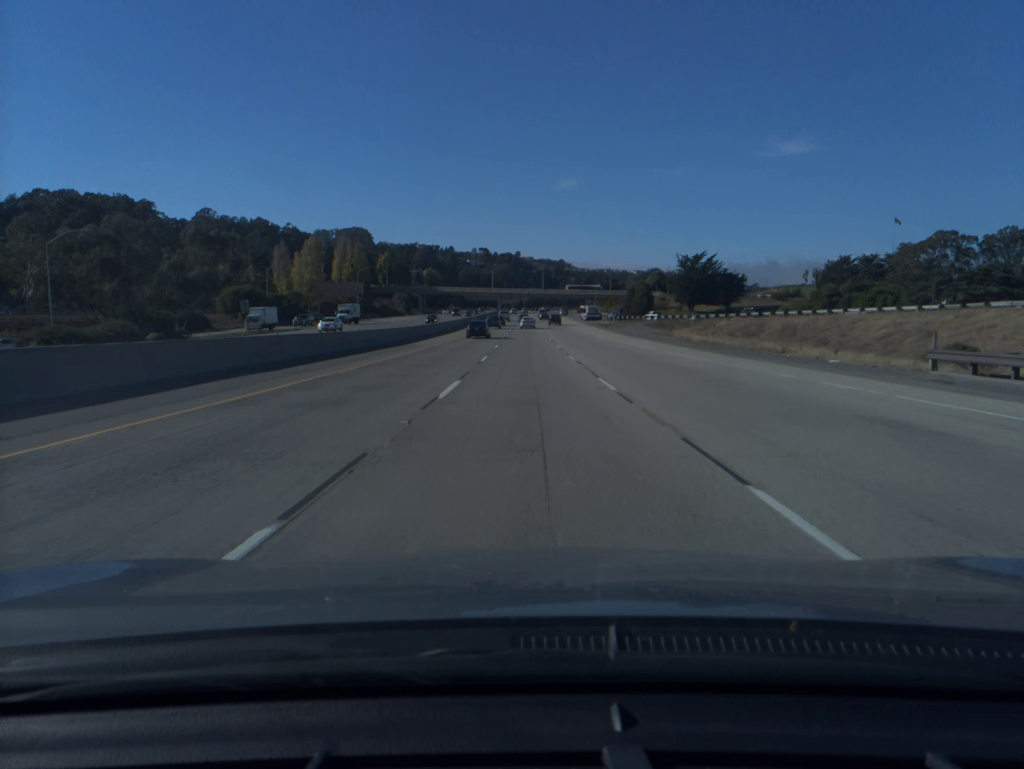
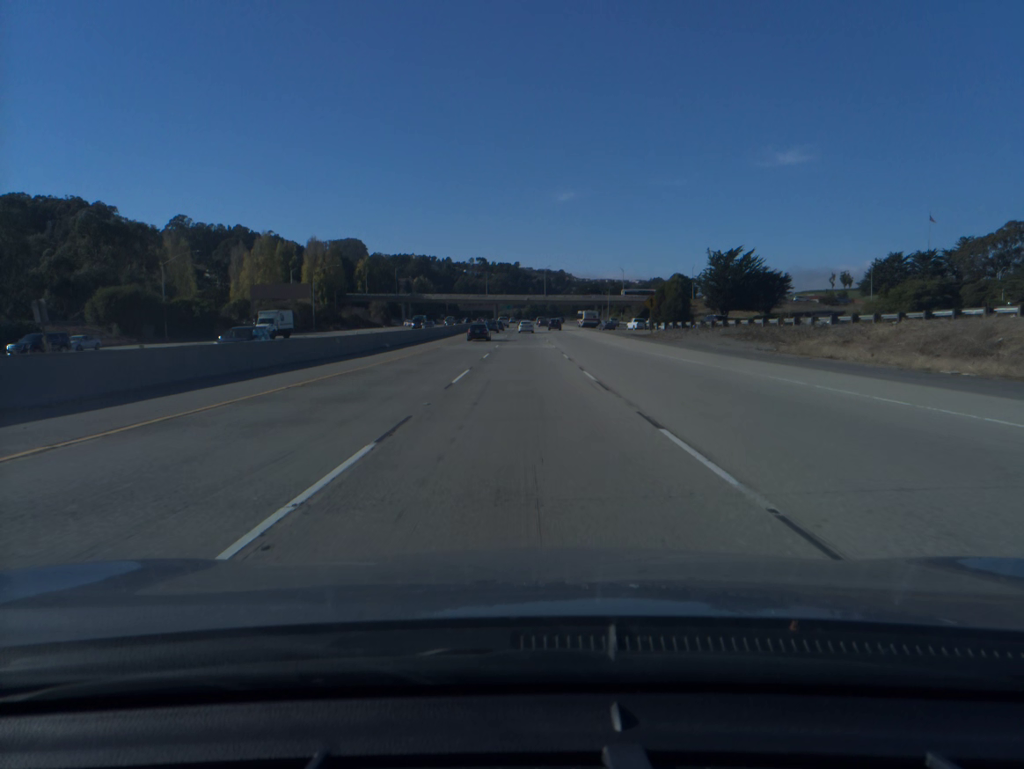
(0.0, +39.5) m; 0°
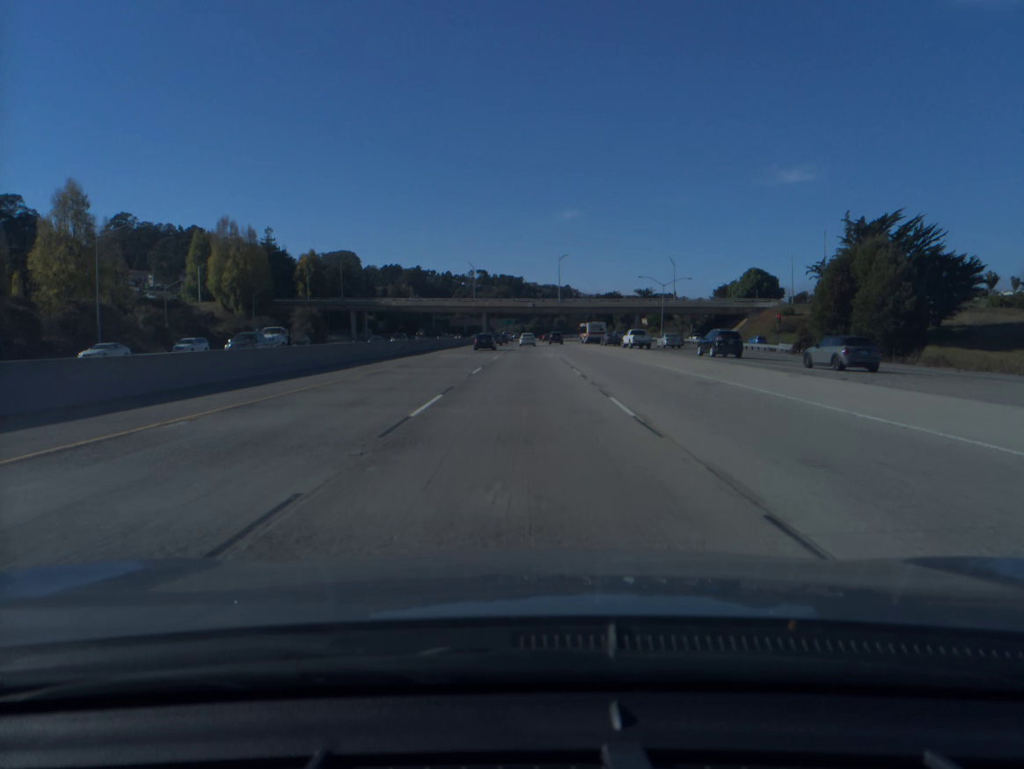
(-0.2, +78.9) m; 0°
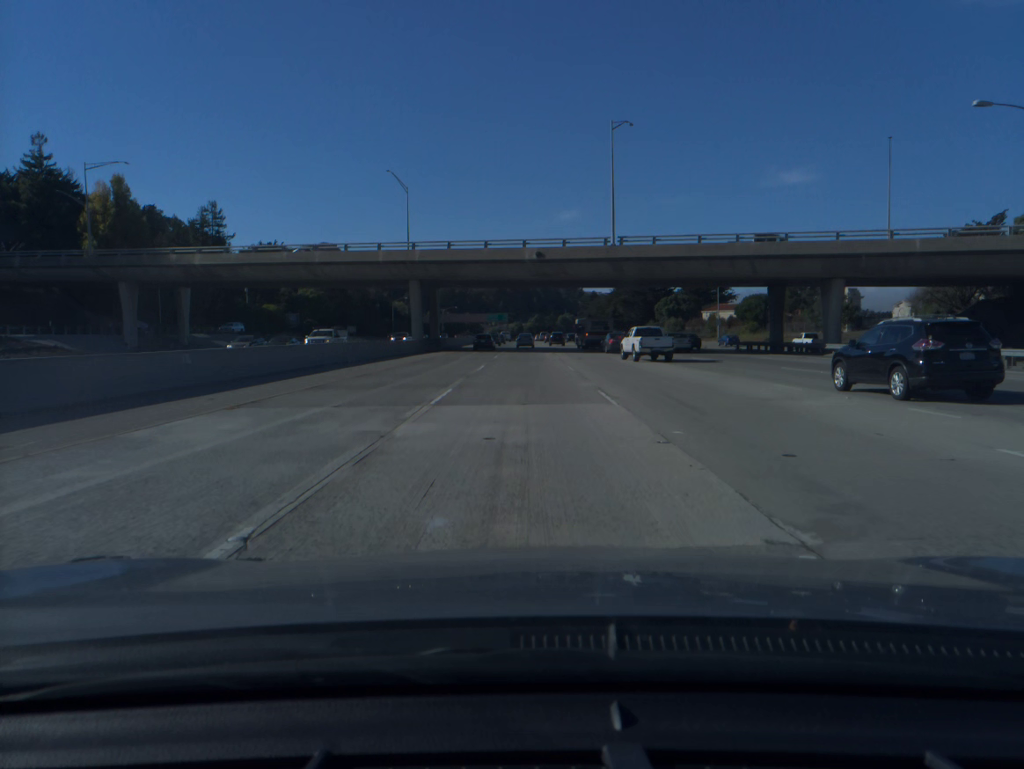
(+0.1, +99.2) m; 0°
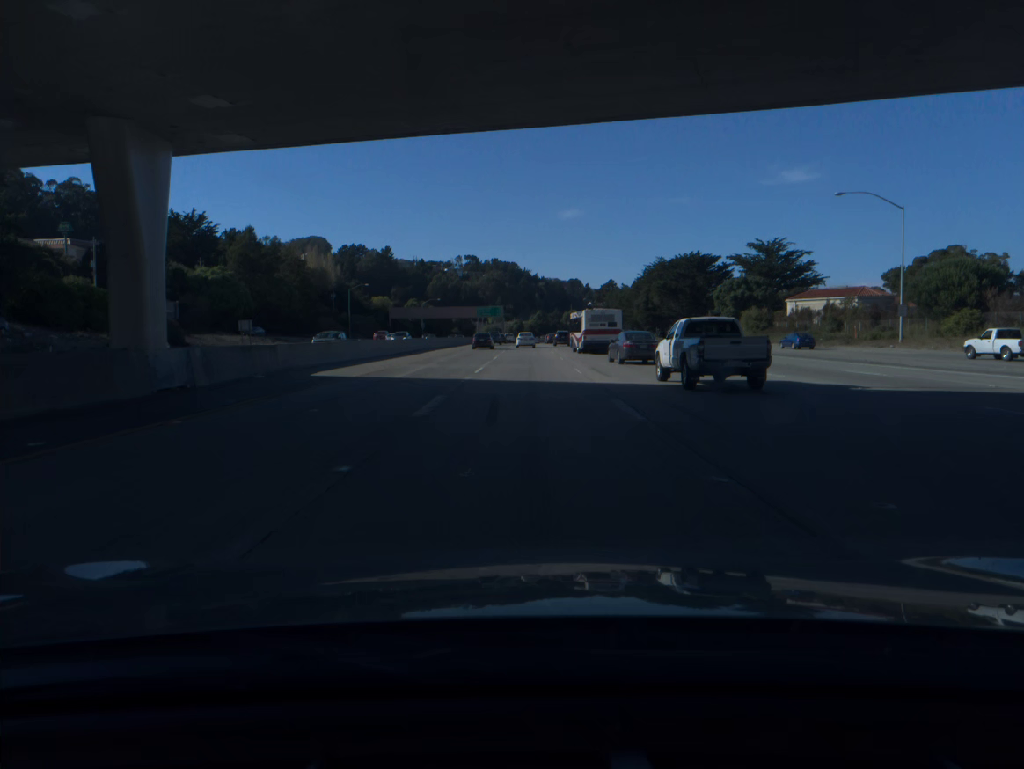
(0.0, +60.0) m; 0°
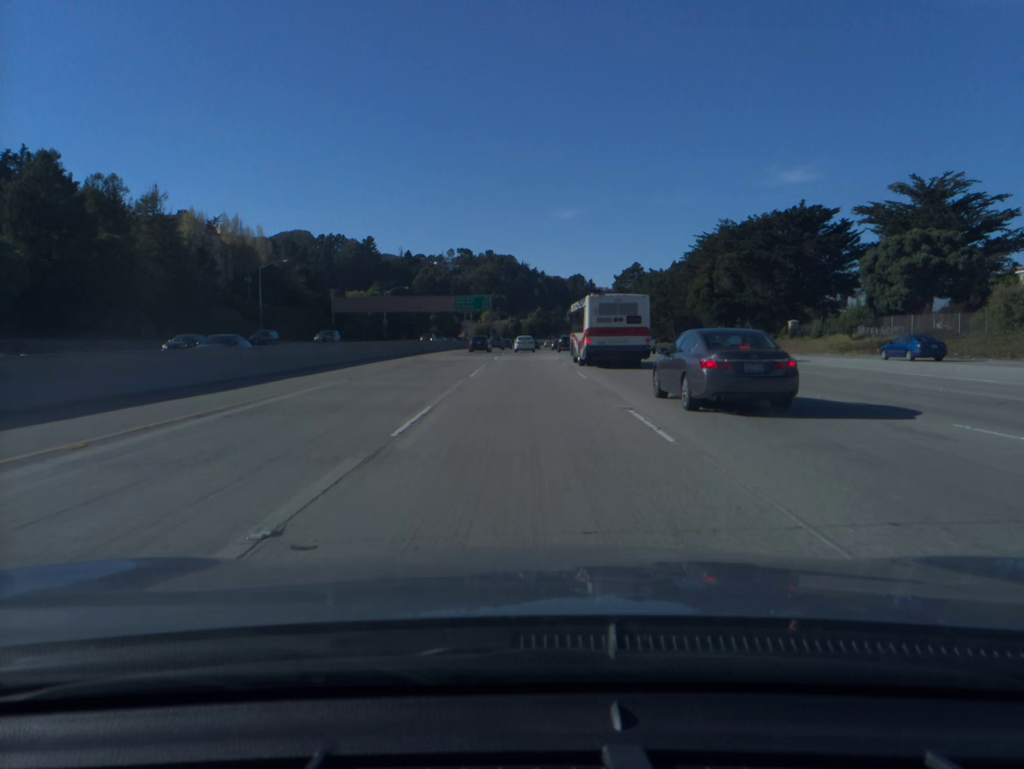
(0.0, +59.8) m; 0°
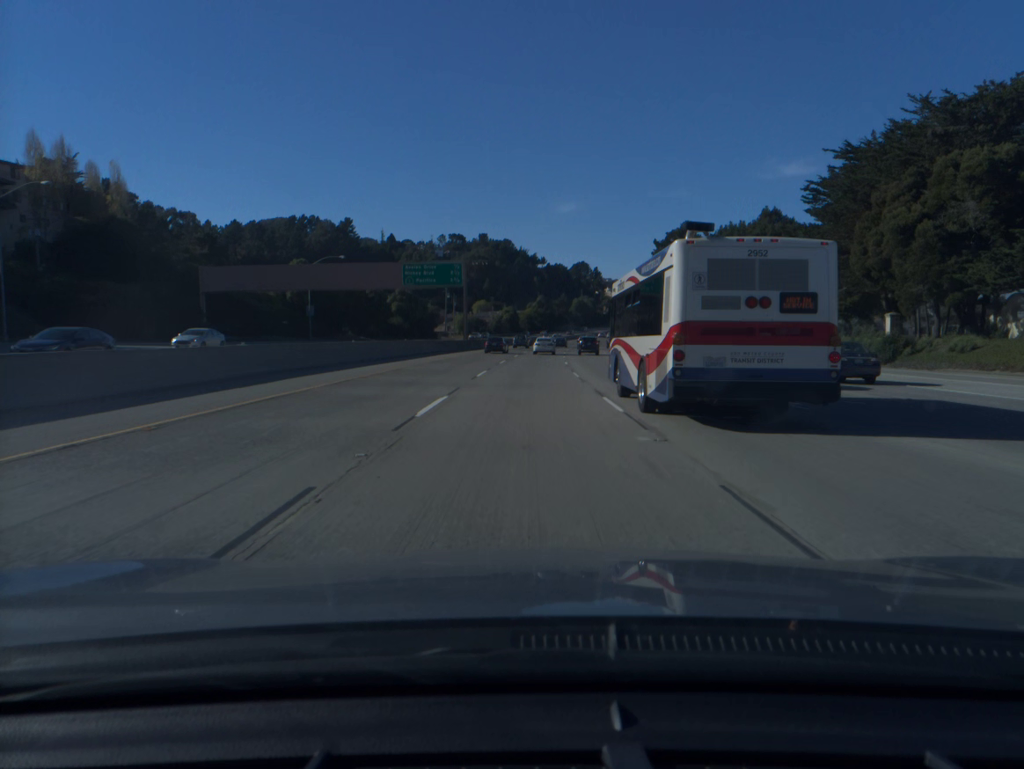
(0.0, +59.9) m; 0°
